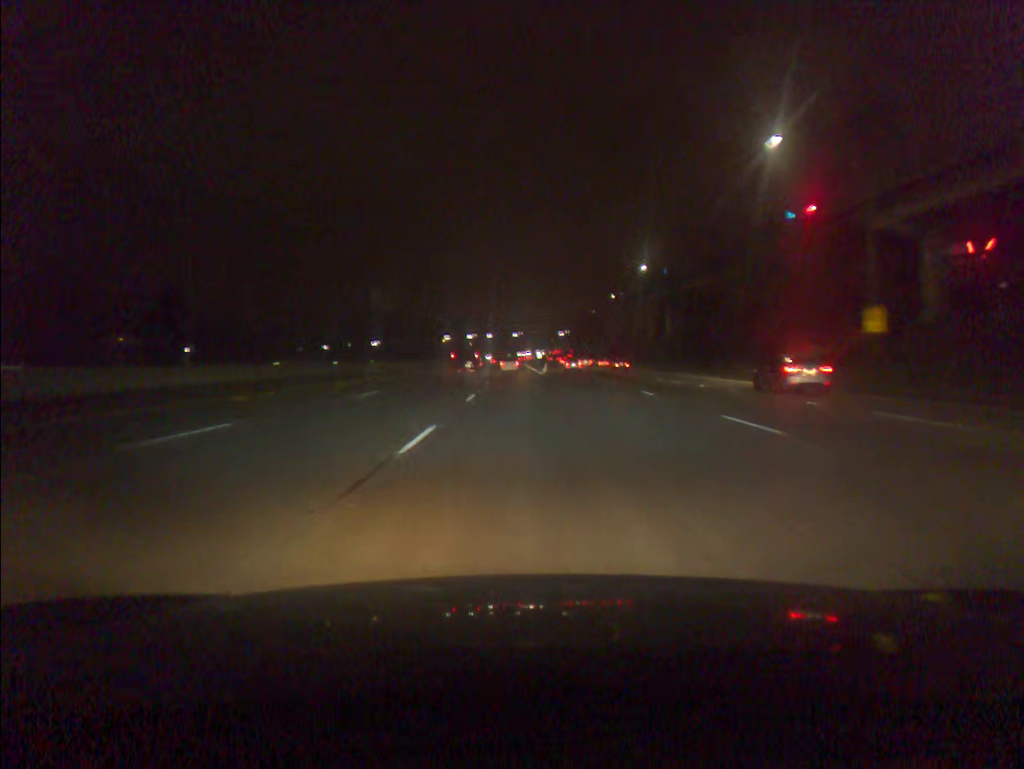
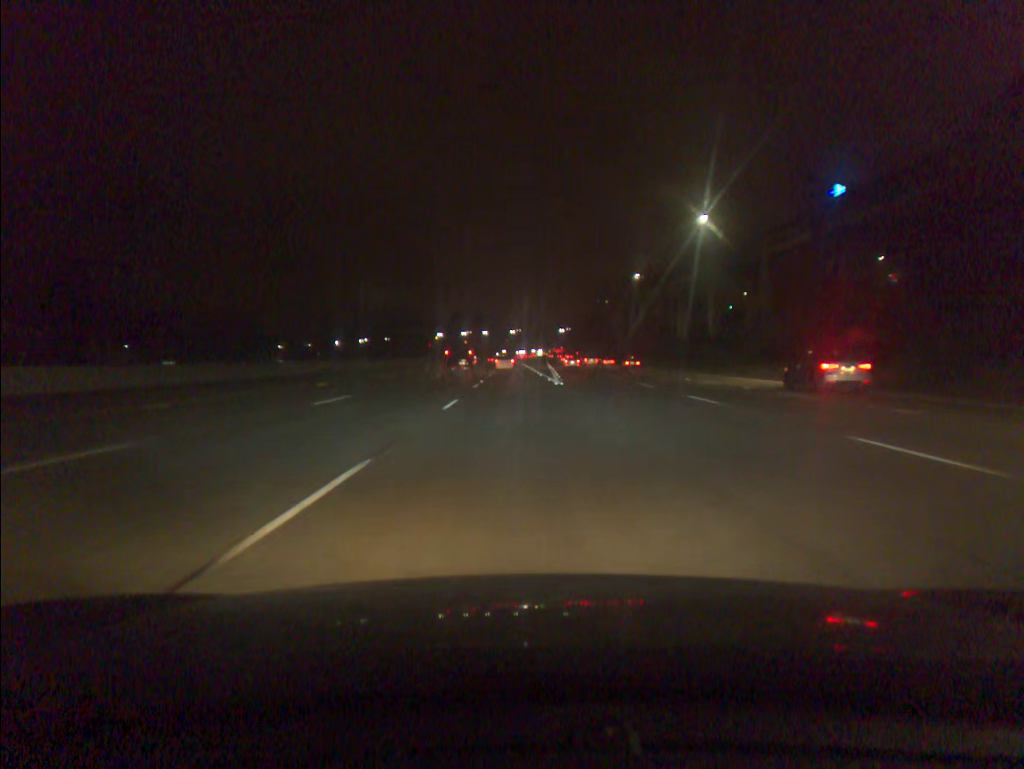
(+0.1, +33.2) m; 0°
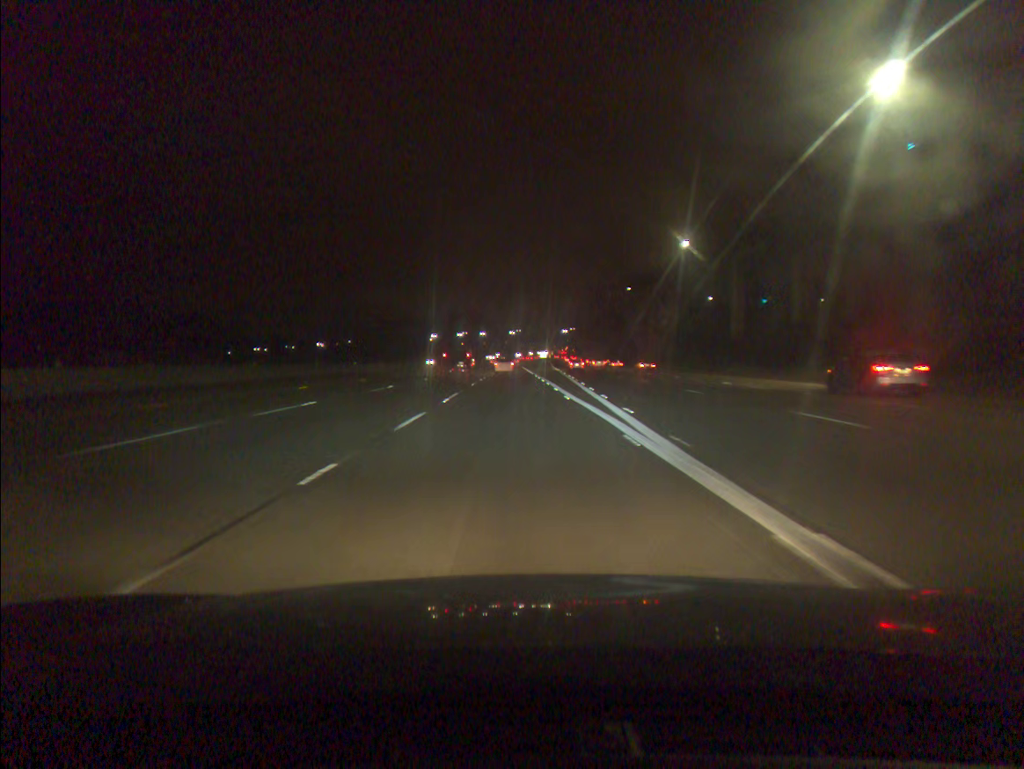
(+0.1, +33.6) m; 0°
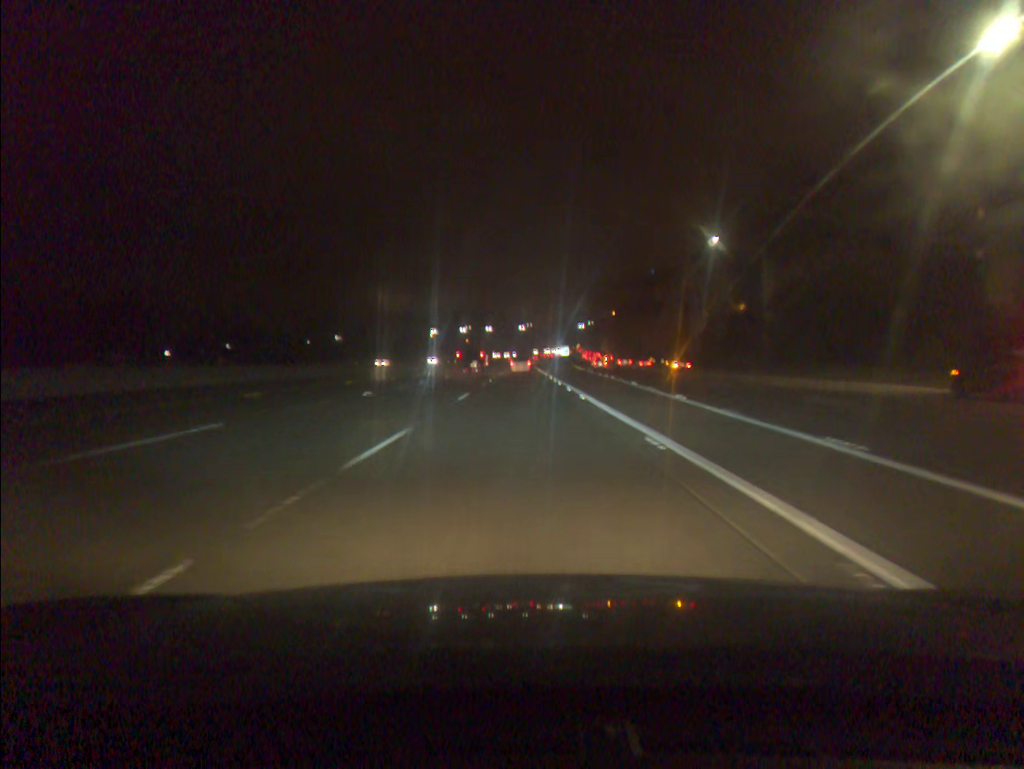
(-0.4, +51.4) m; -1°
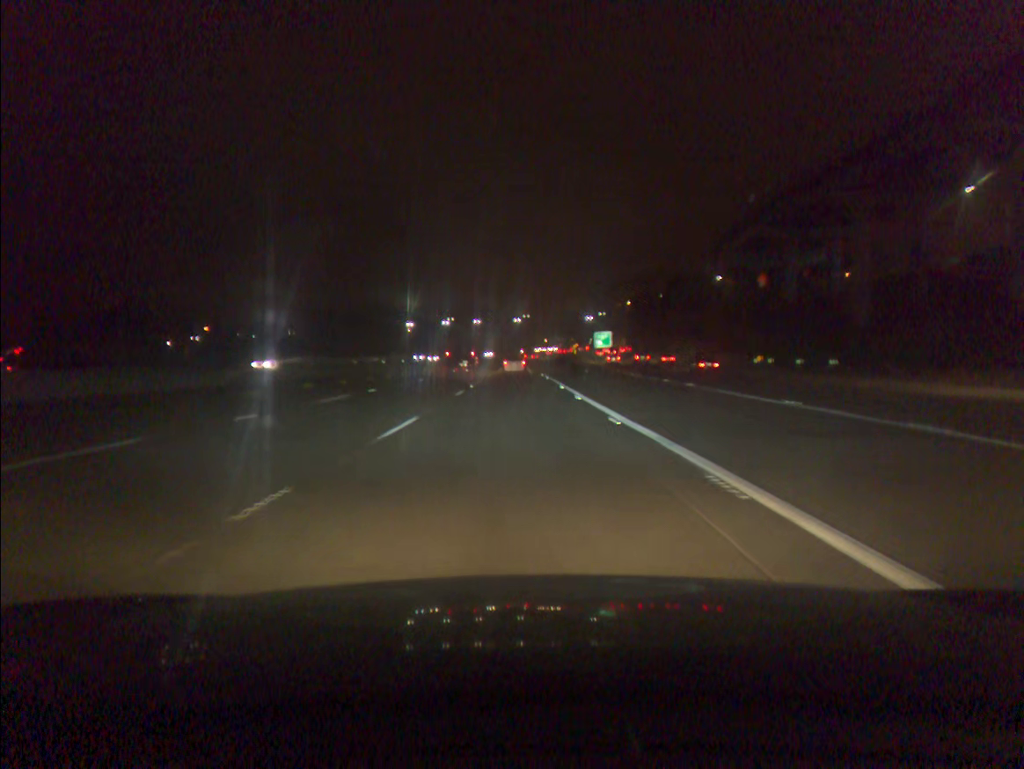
(+0.4, +69.8) m; 0°
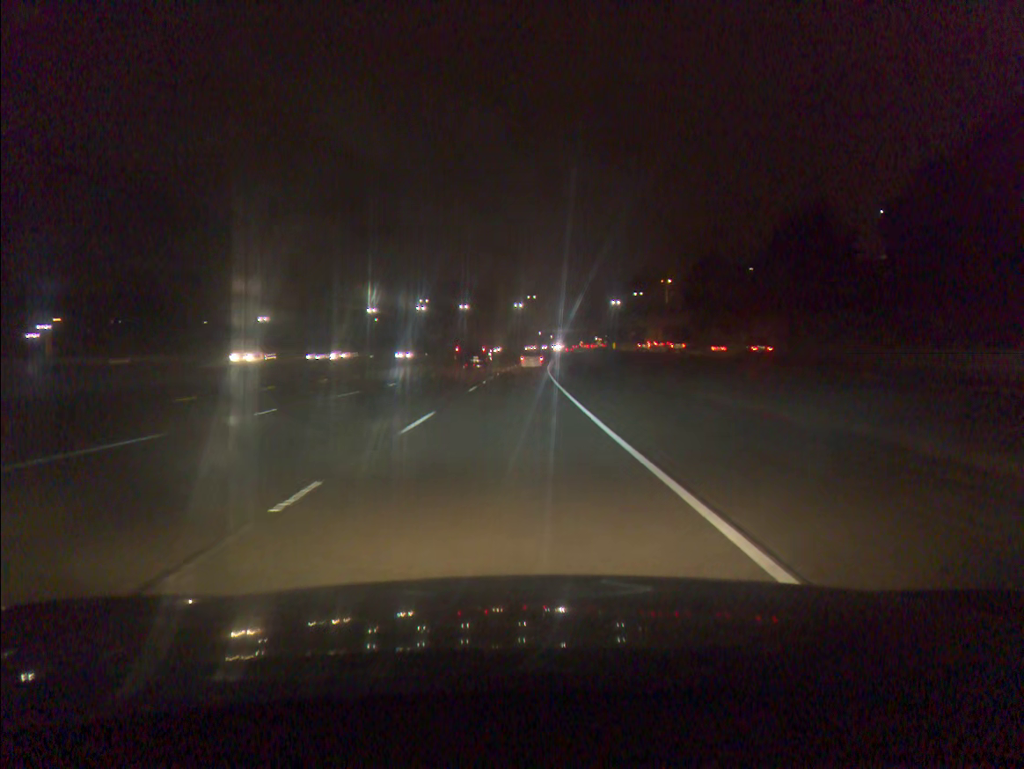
(-0.4, +86.7) m; 0°
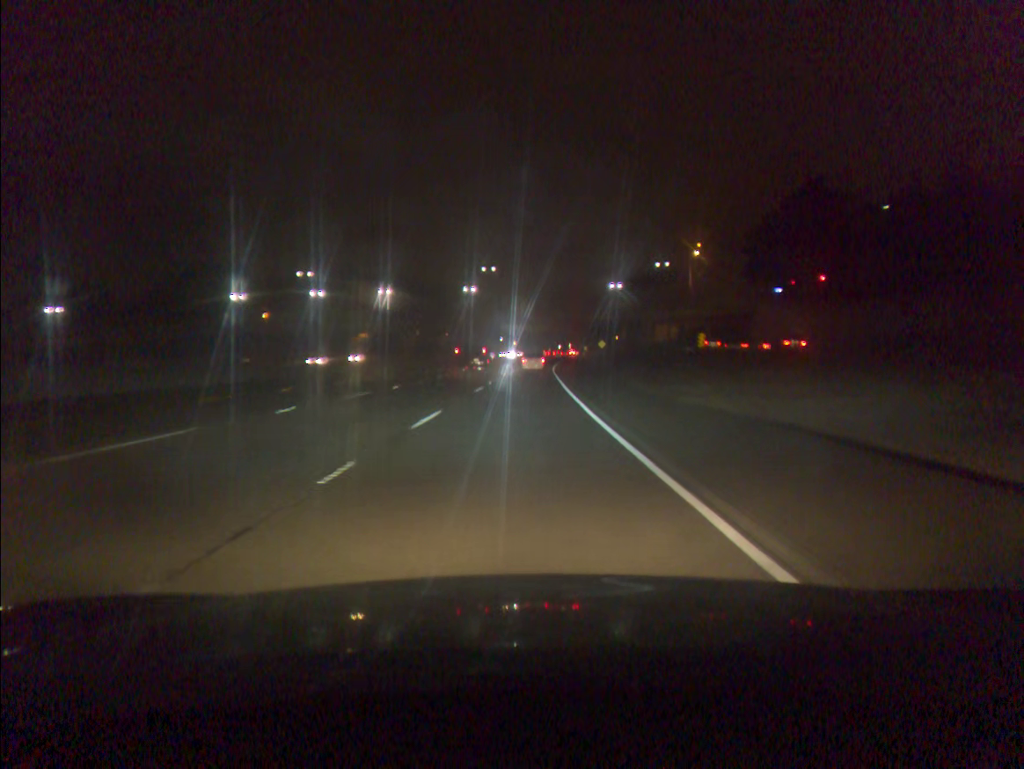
(+1.8, +85.5) m; +3°
